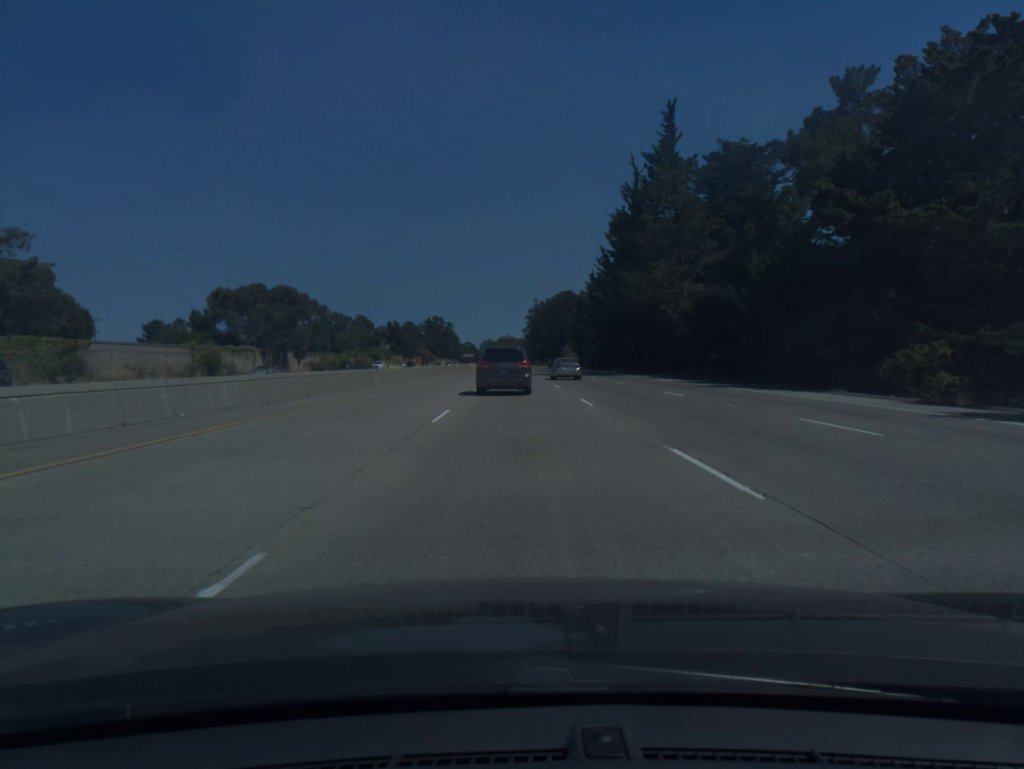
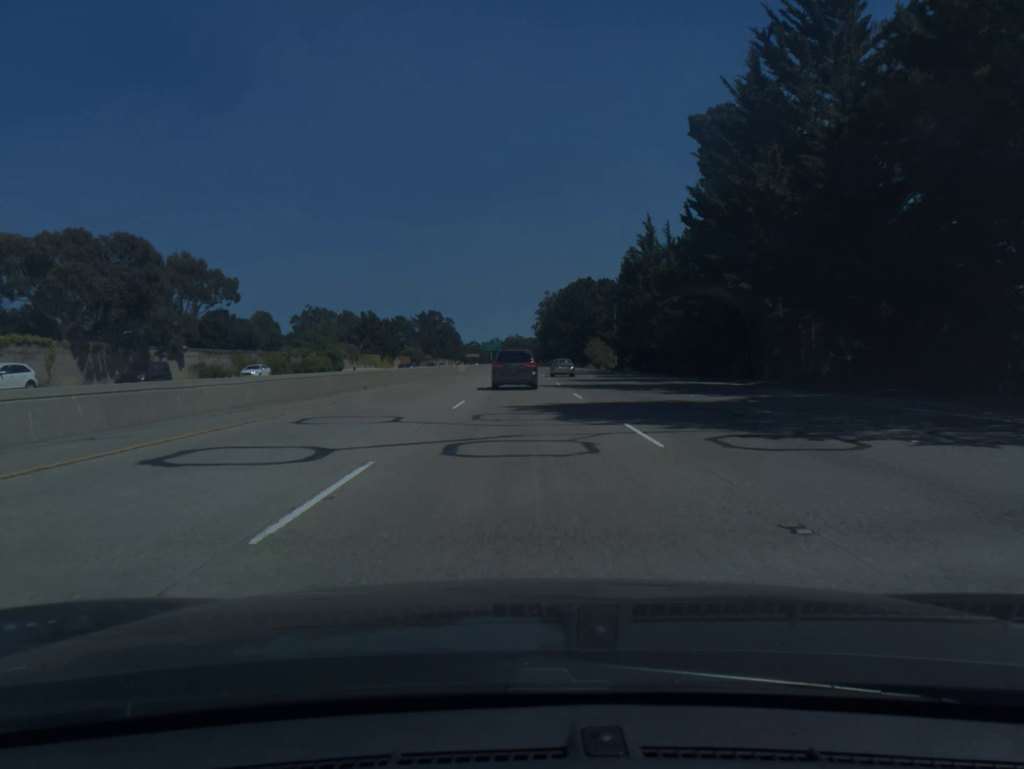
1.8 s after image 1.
(-0.2, +54.1) m; -1°
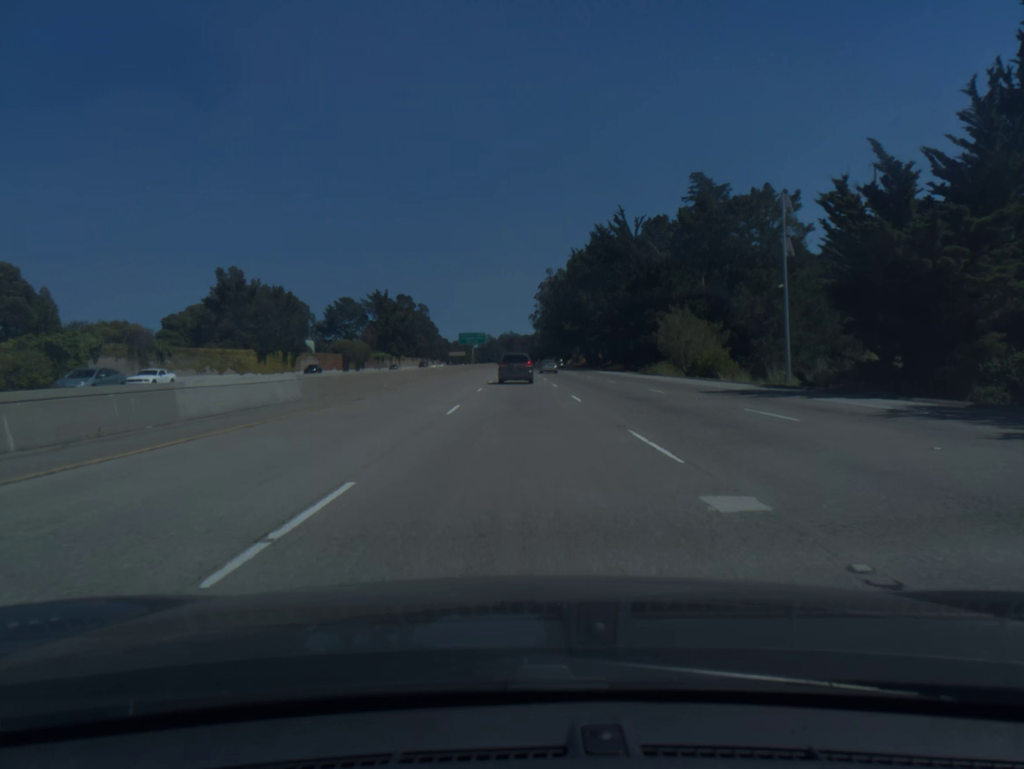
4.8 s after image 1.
(+0.2, +88.8) m; 0°
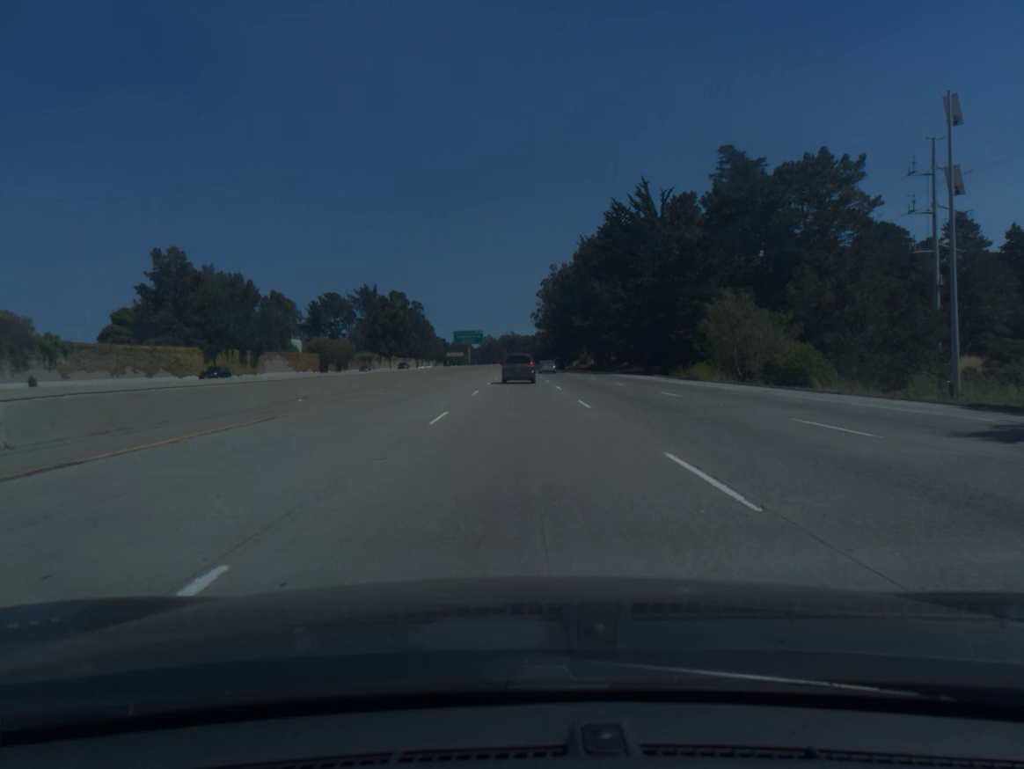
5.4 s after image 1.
(0.0, +17.9) m; 0°
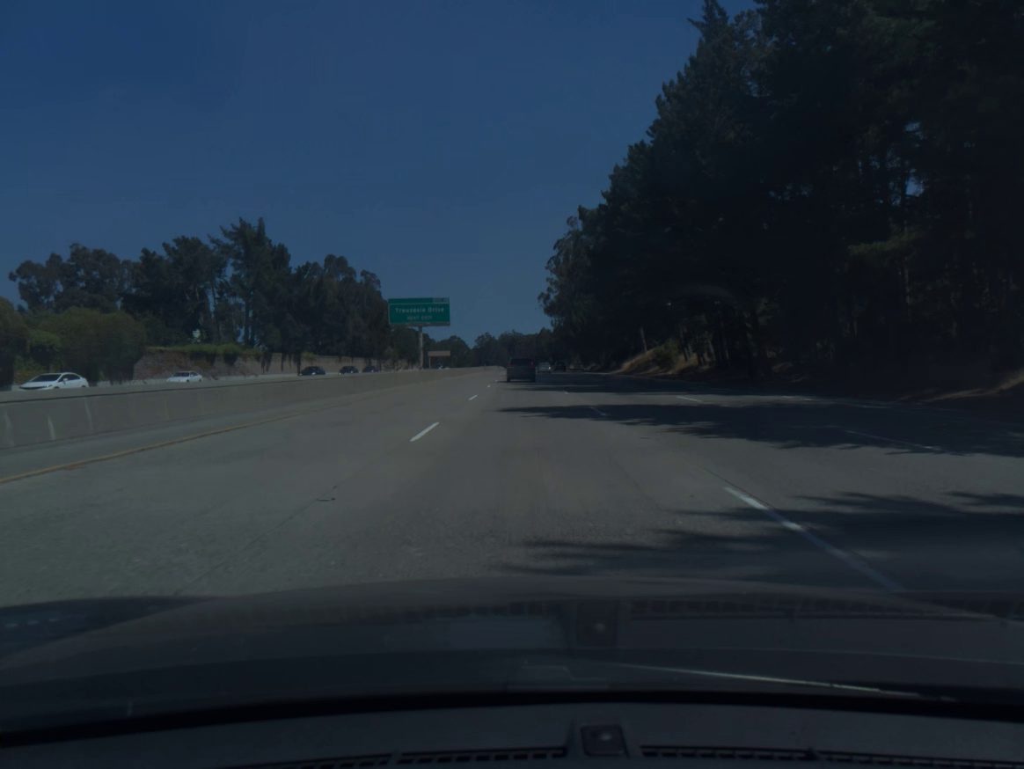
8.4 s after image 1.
(-0.3, +90.2) m; 0°
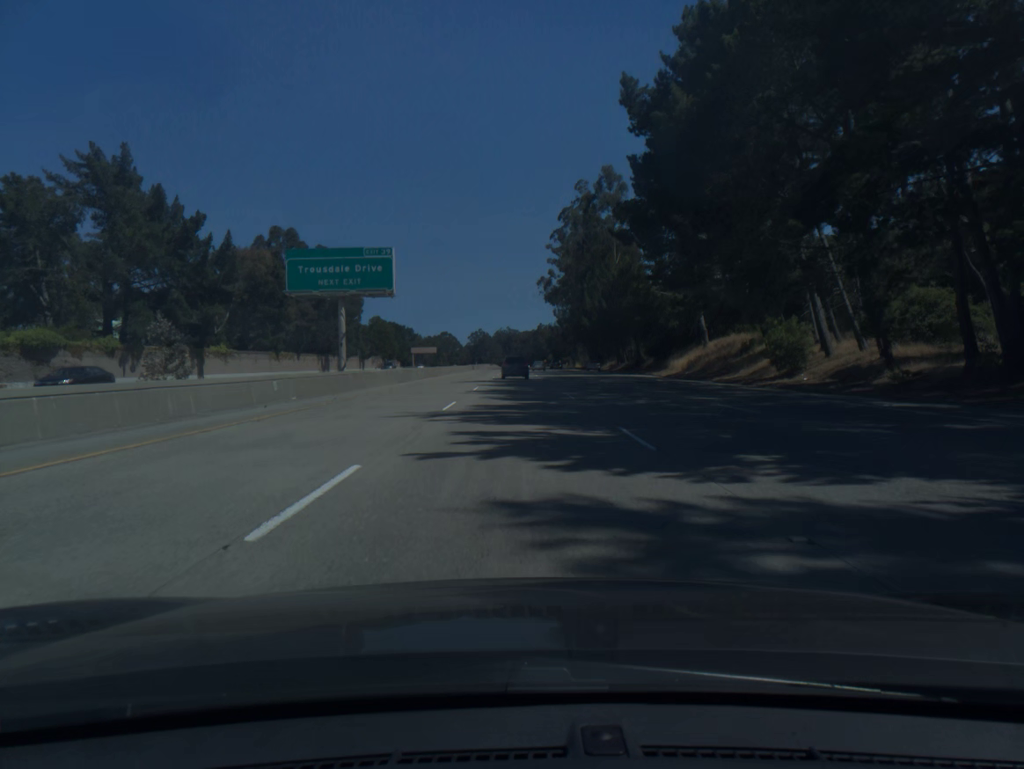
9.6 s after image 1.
(+0.1, +36.5) m; 0°
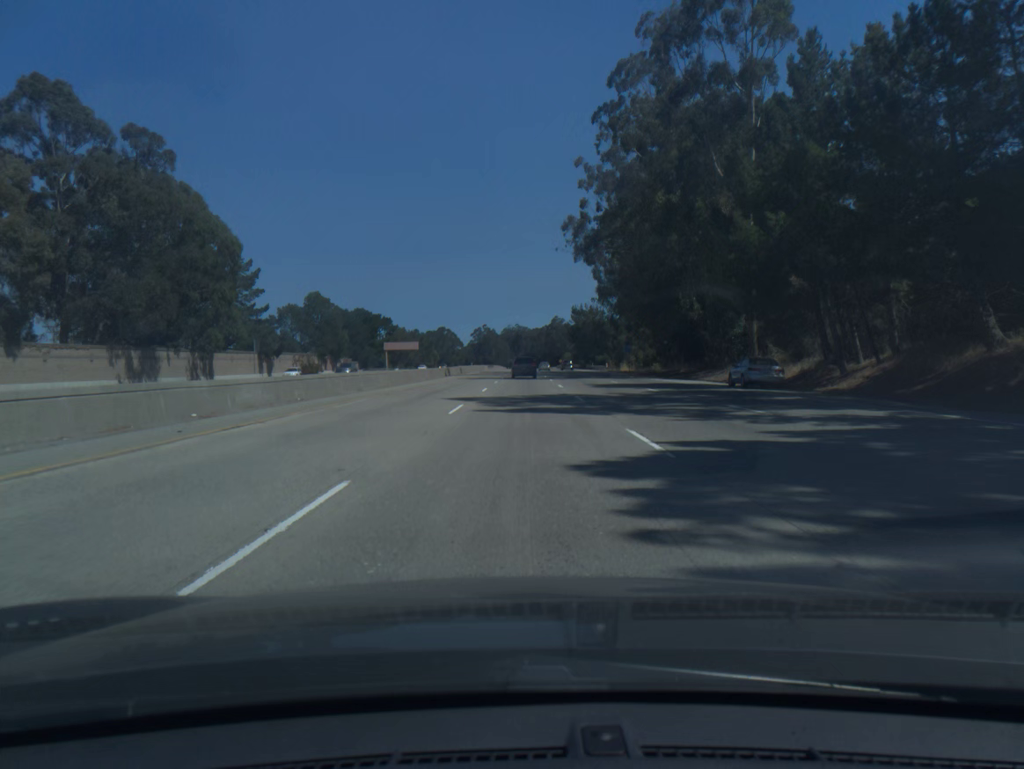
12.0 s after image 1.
(-0.4, +73.6) m; -1°
